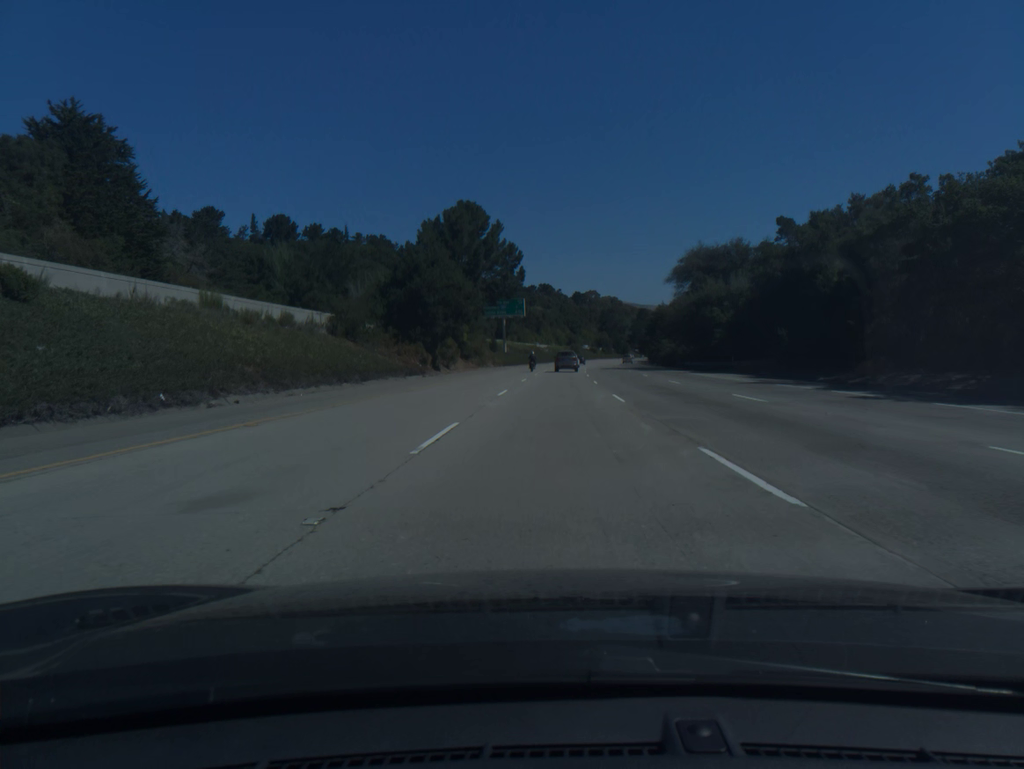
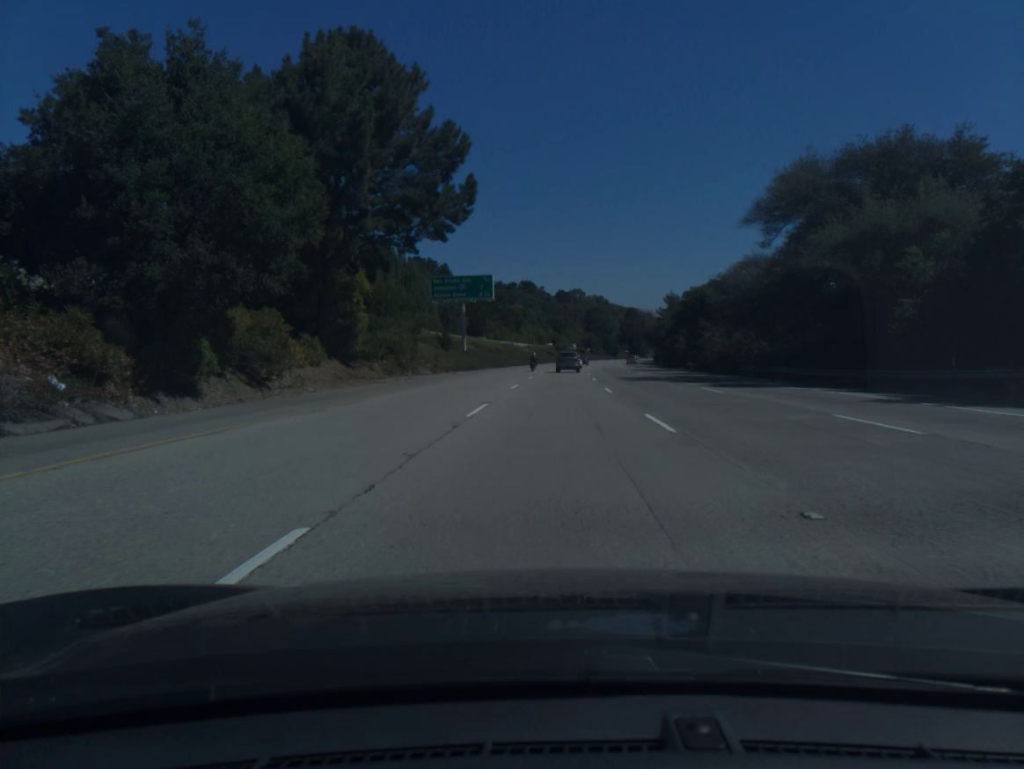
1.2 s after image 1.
(+0.5, +38.4) m; +1°
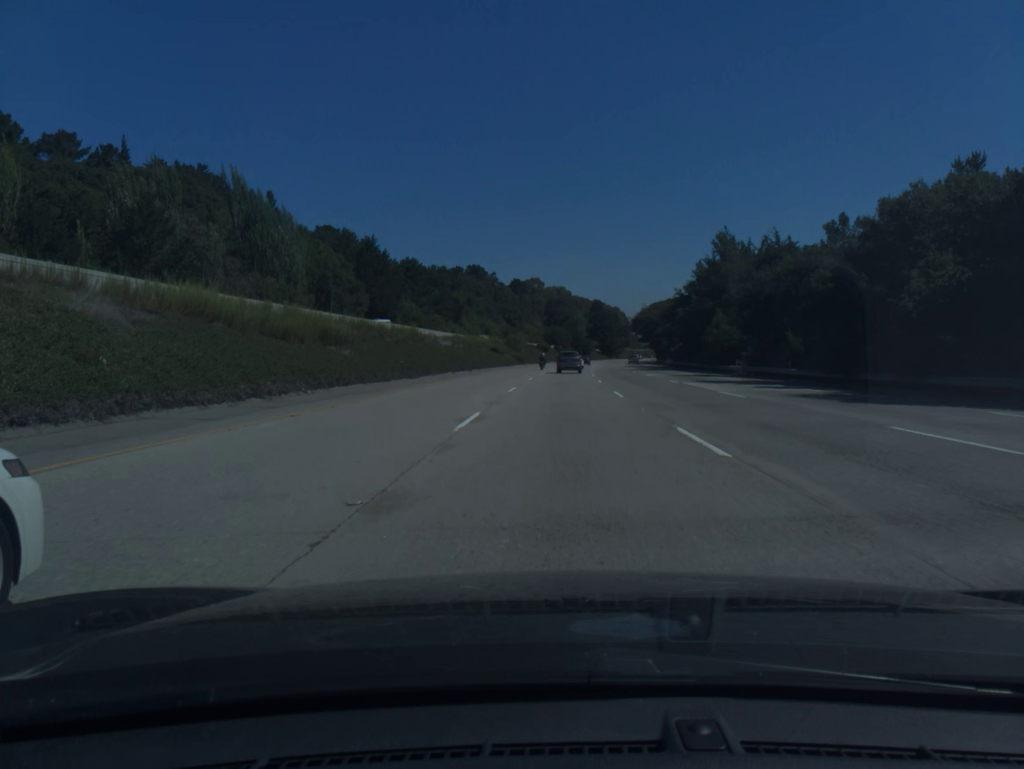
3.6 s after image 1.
(+2.0, +76.1) m; +3°
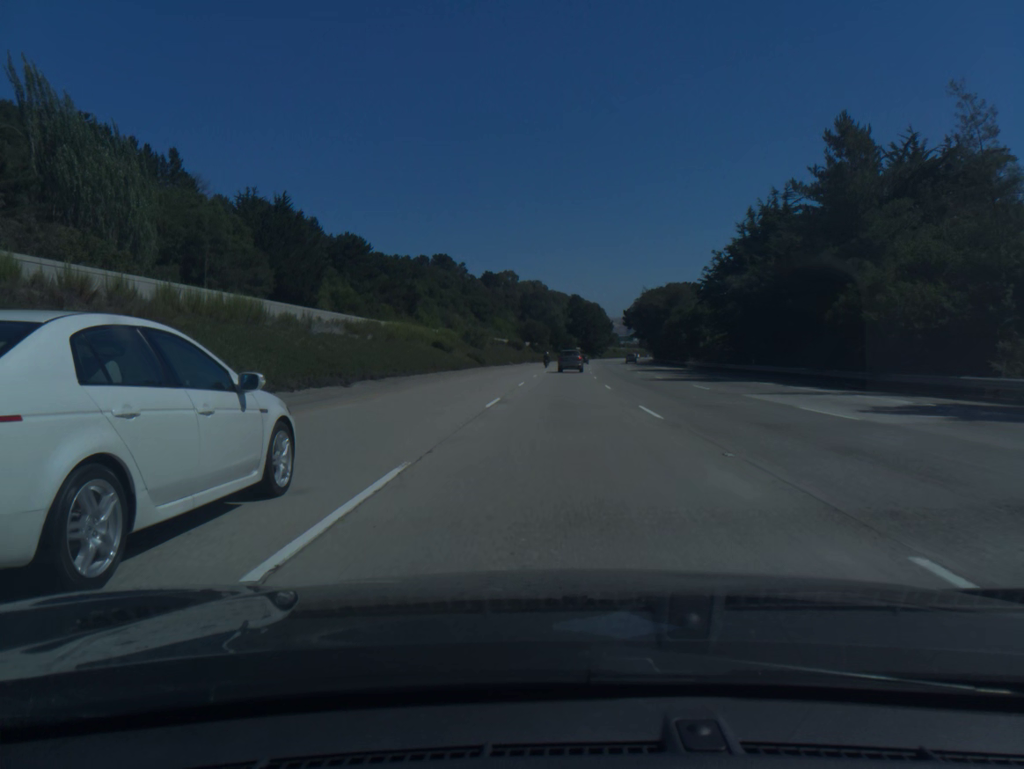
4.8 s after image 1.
(+0.5, +37.8) m; +2°
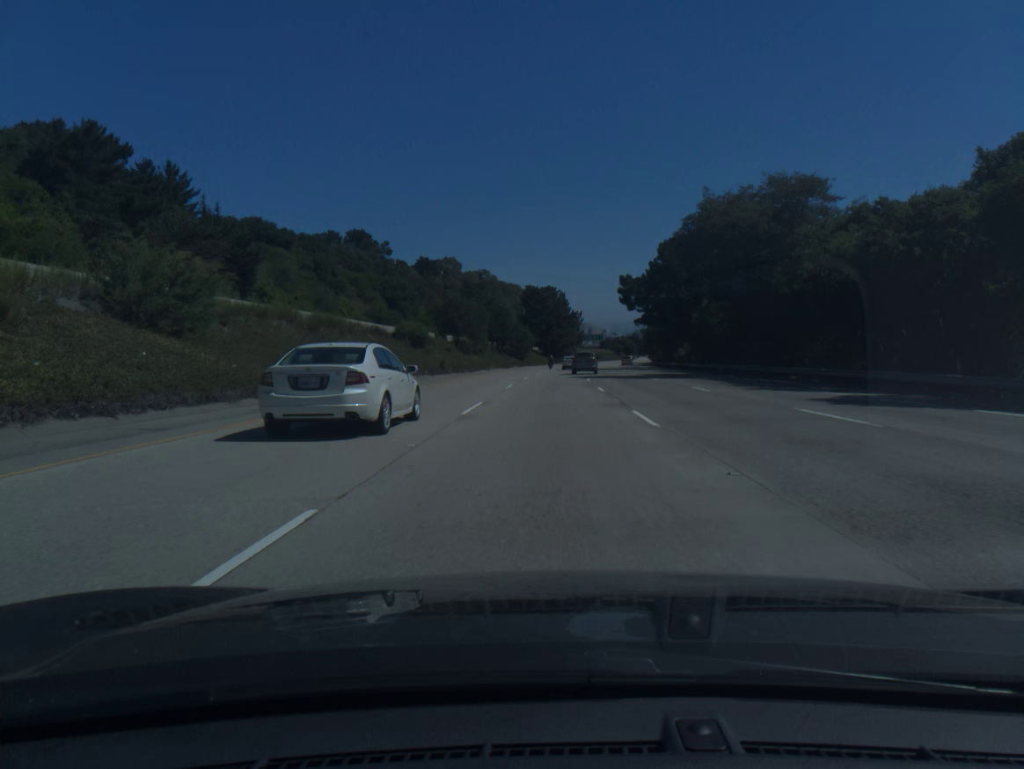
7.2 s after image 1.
(+2.3, +74.9) m; +3°
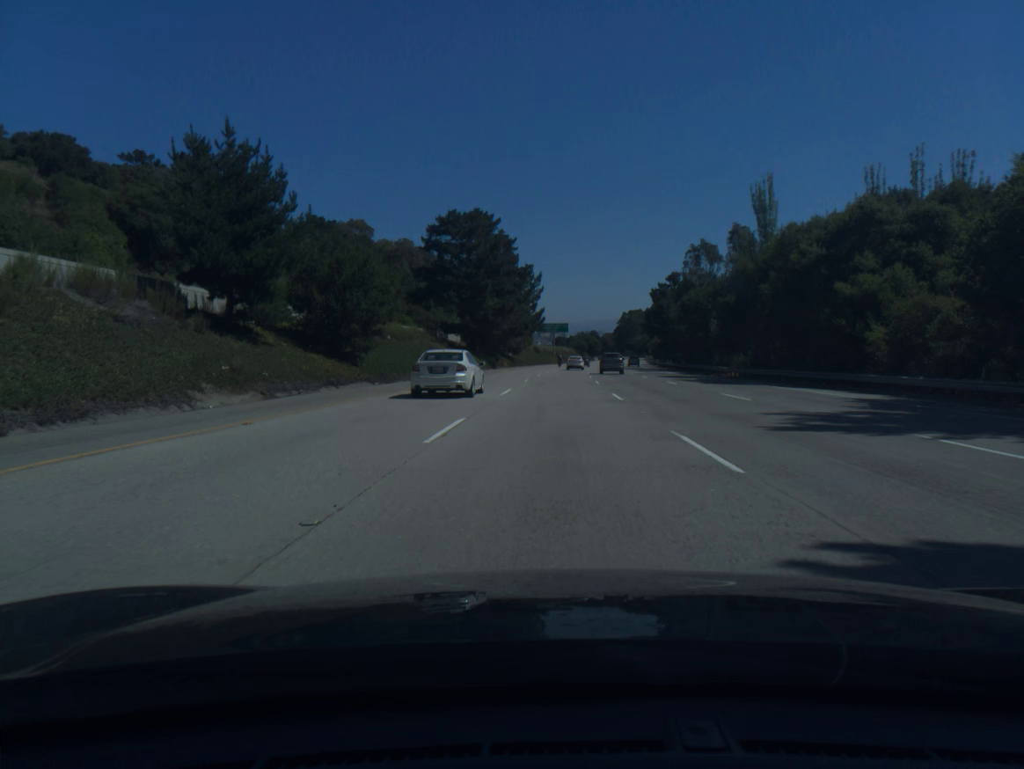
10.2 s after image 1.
(+2.8, +93.2) m; +4°
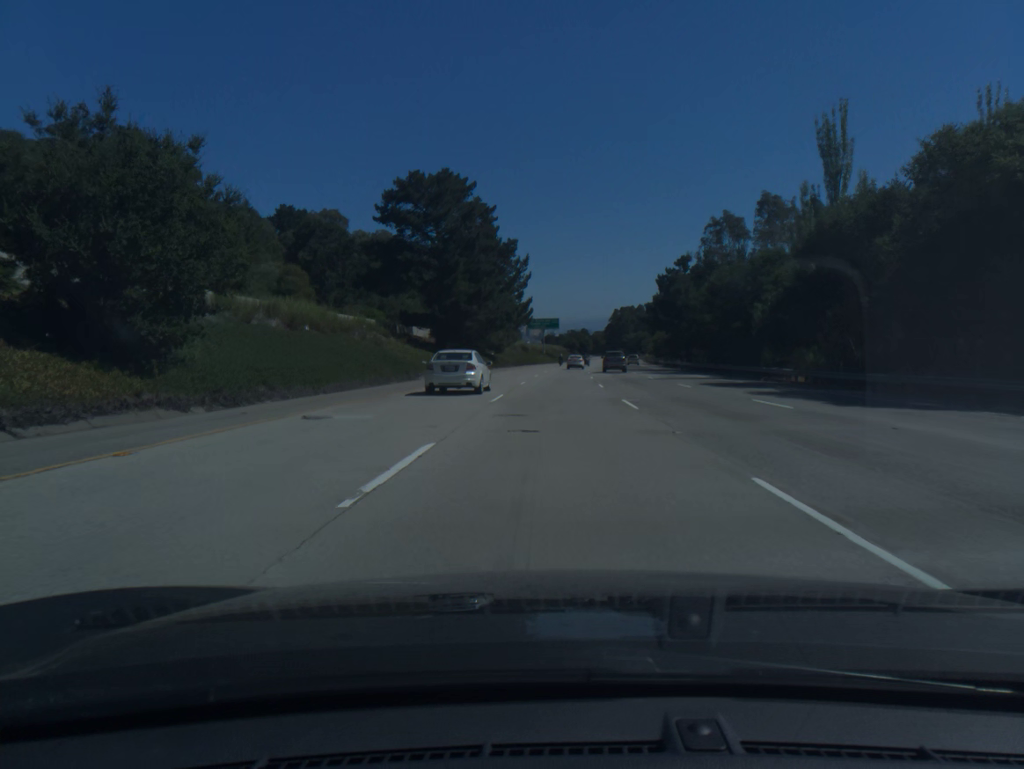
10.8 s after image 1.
(+0.1, +18.7) m; +1°
